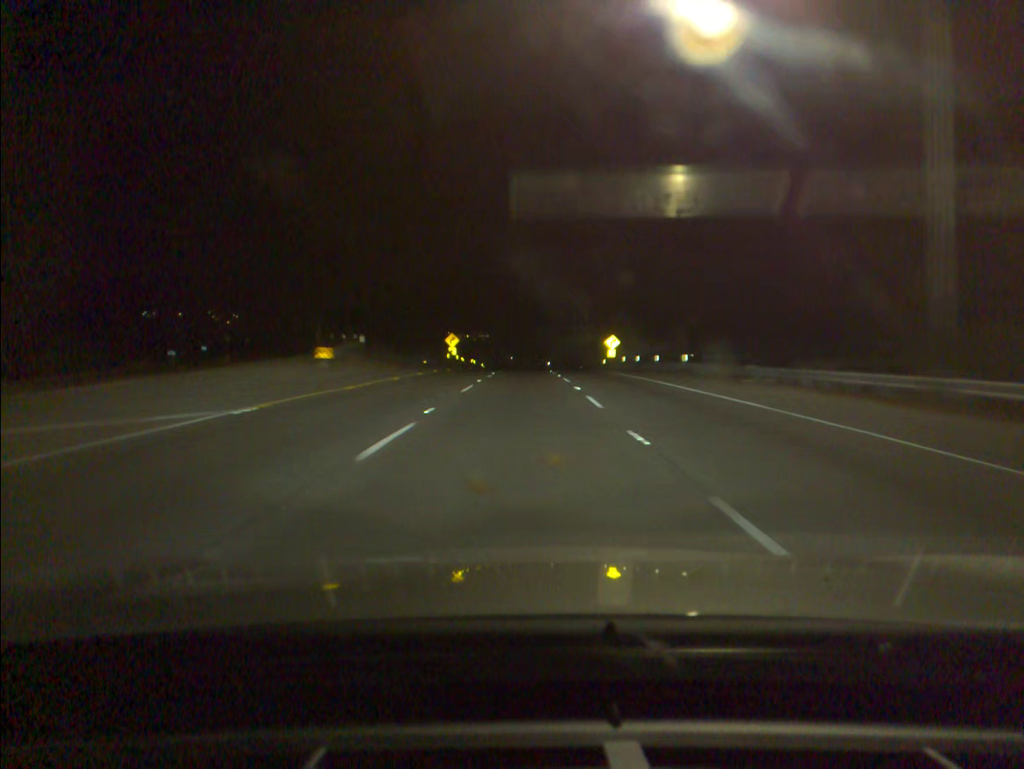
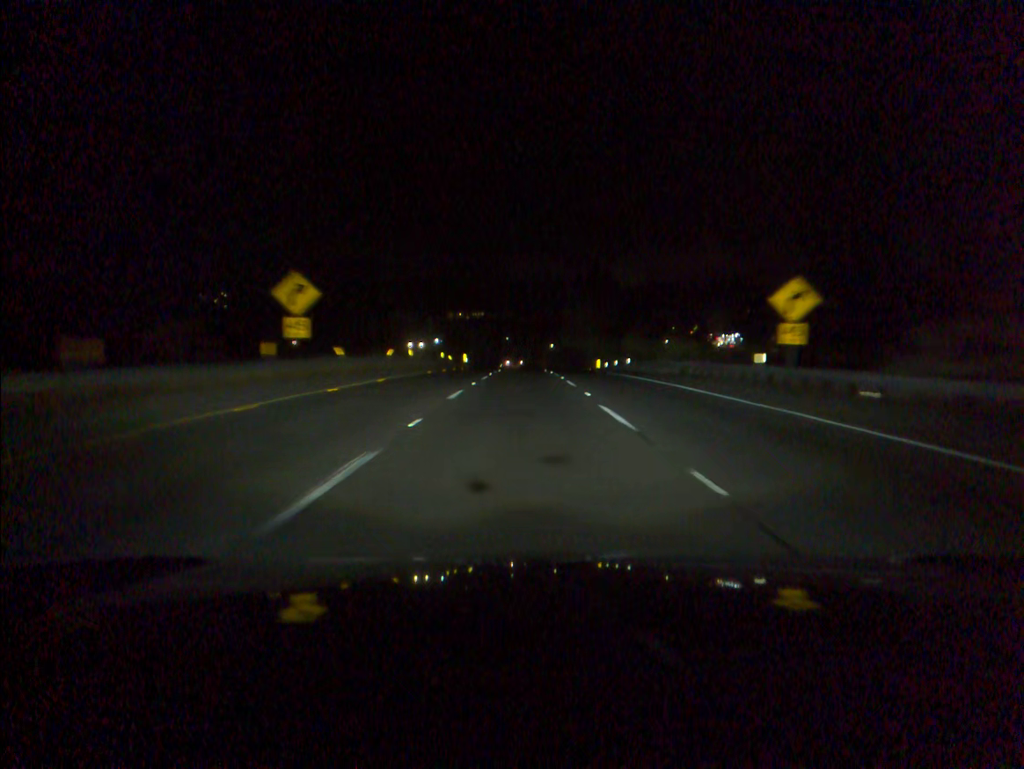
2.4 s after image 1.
(+0.1, +61.7) m; 0°
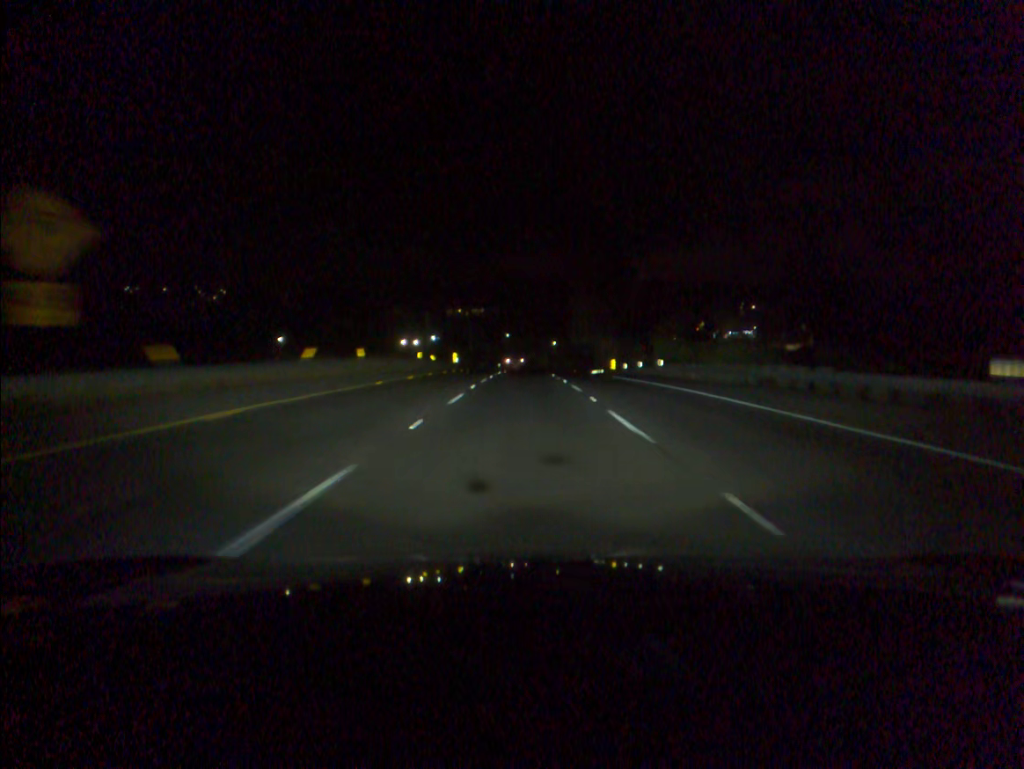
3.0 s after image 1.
(0.0, +15.9) m; 0°
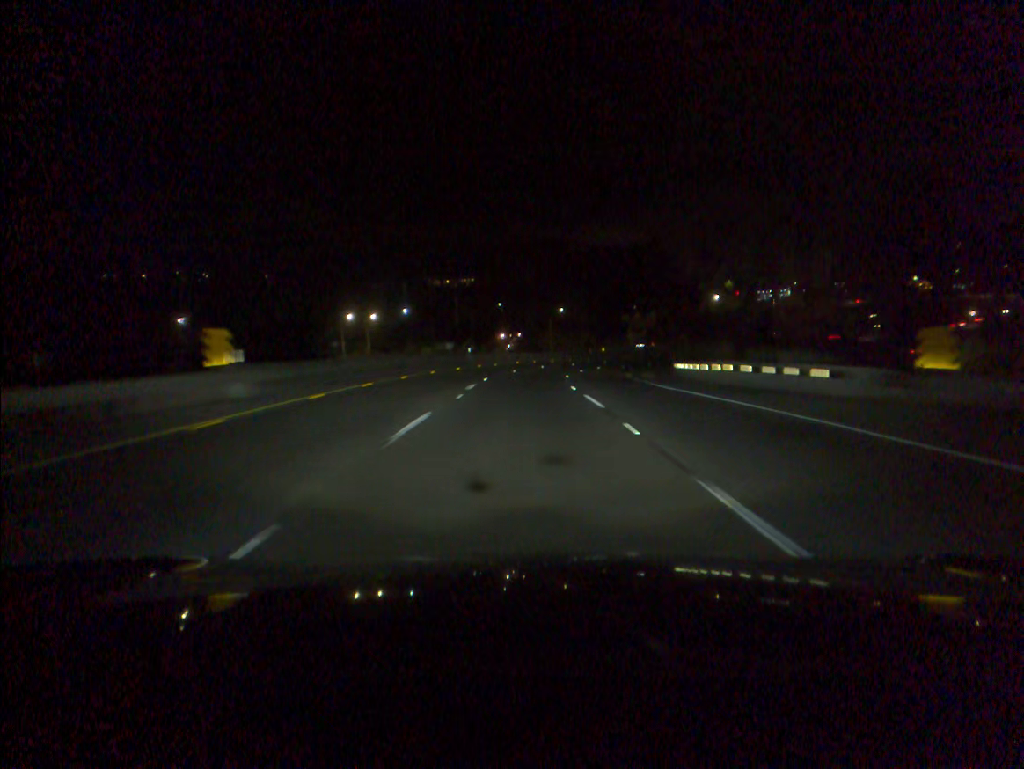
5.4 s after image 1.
(+0.1, +65.9) m; 0°
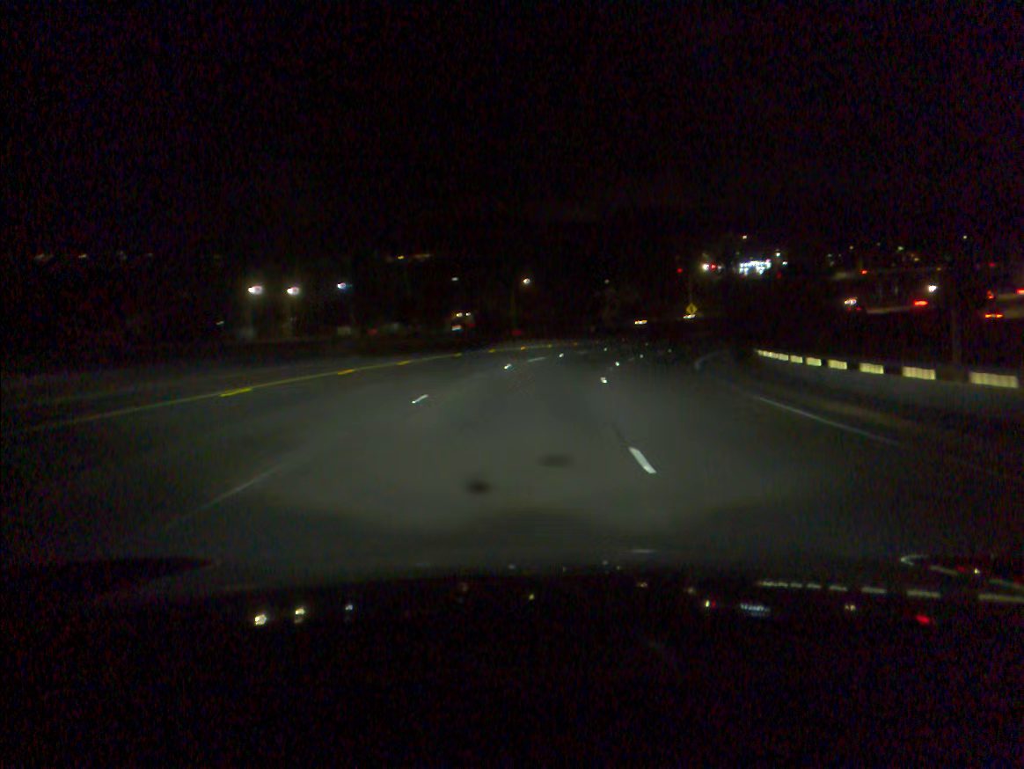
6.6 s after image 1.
(+0.5, +34.5) m; +3°
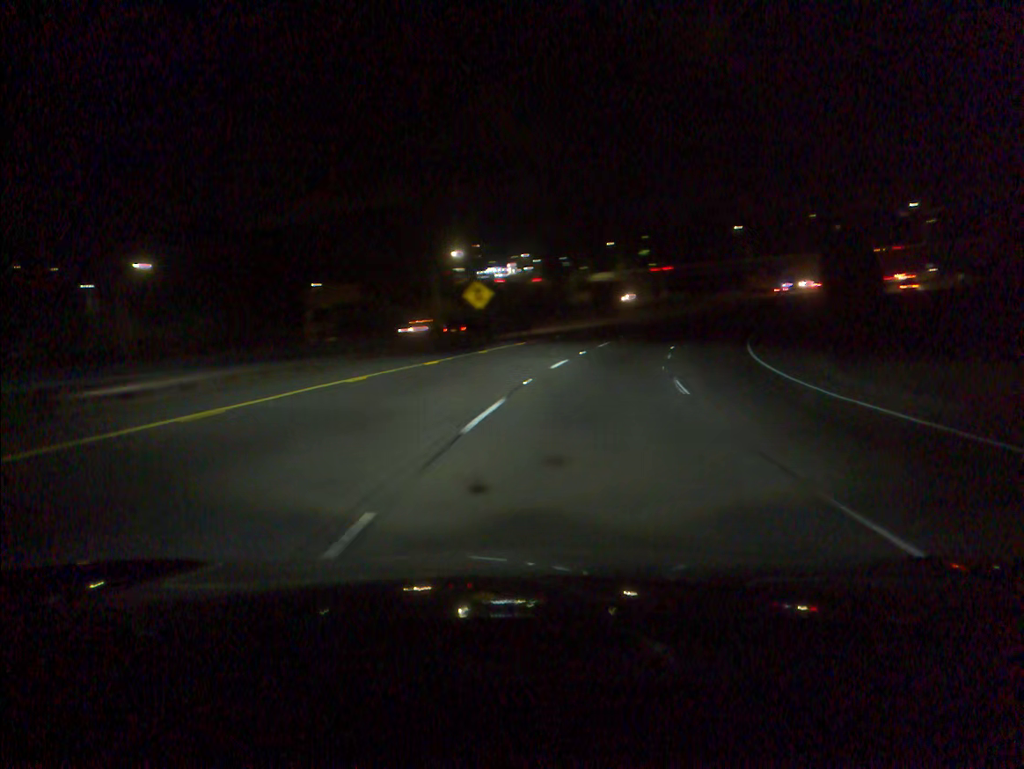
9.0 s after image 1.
(+10.2, +66.0) m; +19°
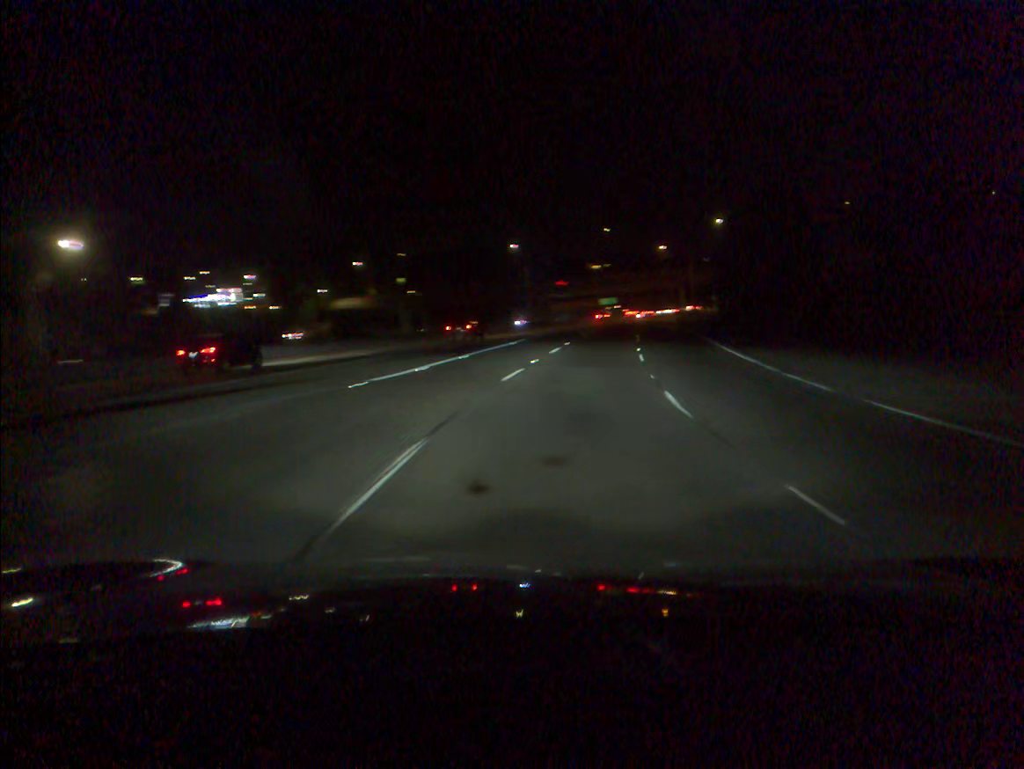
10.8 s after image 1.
(+7.4, +48.1) m; +17°
